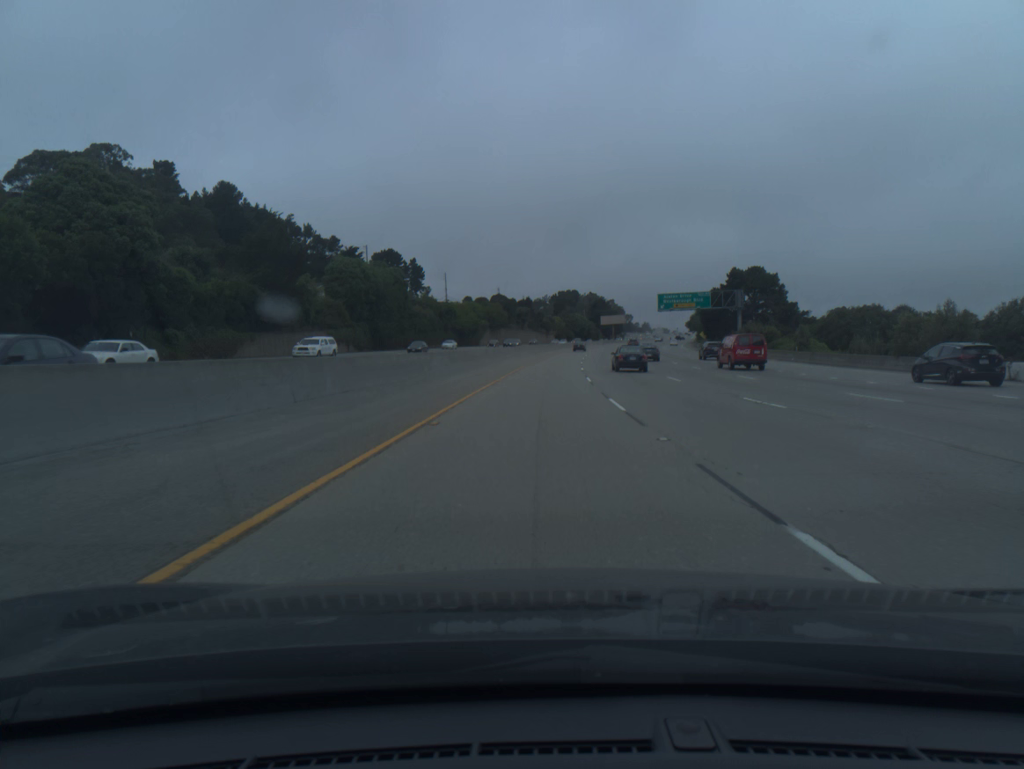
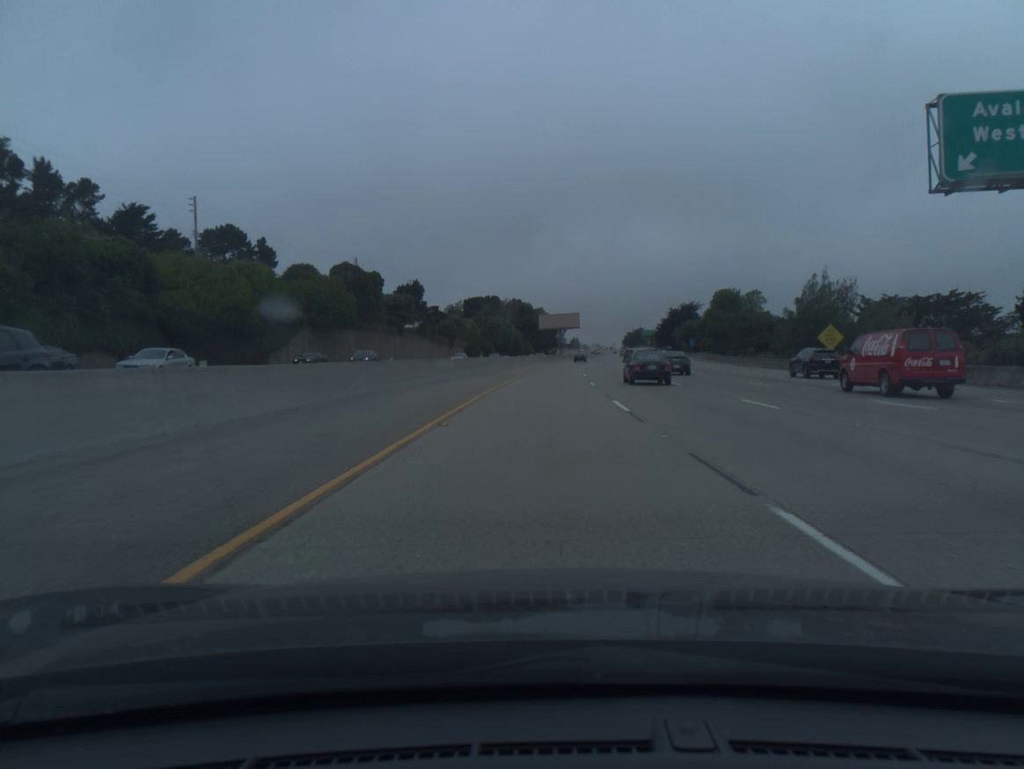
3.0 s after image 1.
(+4.6, +101.5) m; +6°
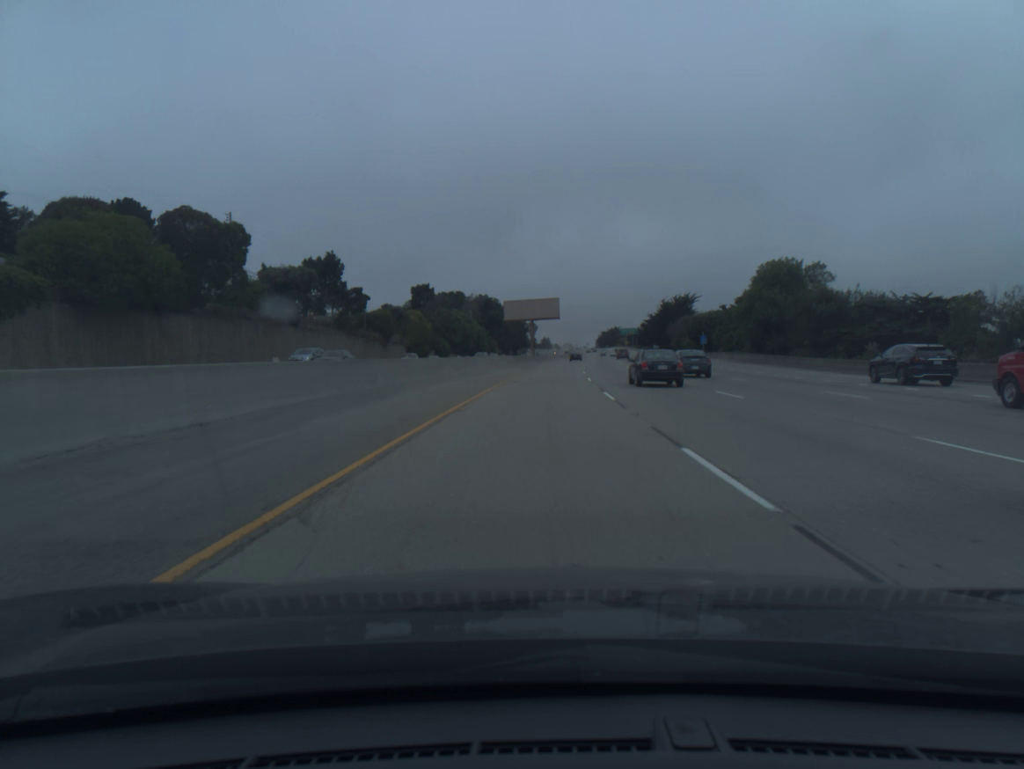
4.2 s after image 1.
(+0.8, +40.6) m; +2°
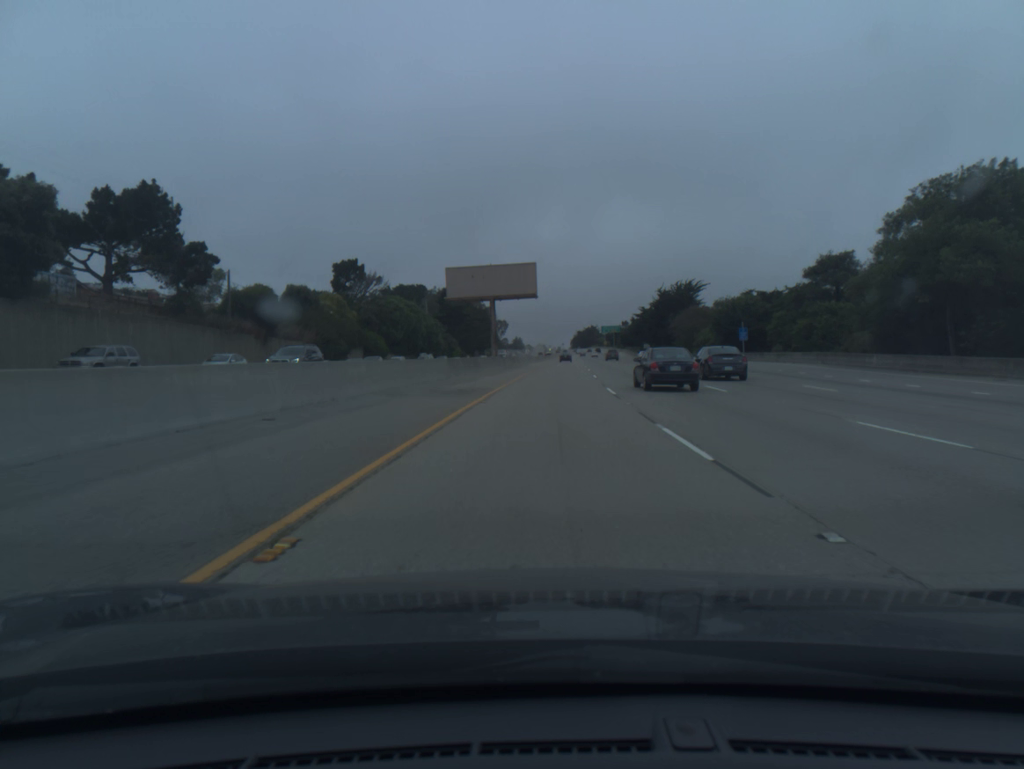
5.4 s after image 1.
(+0.7, +40.7) m; +2°
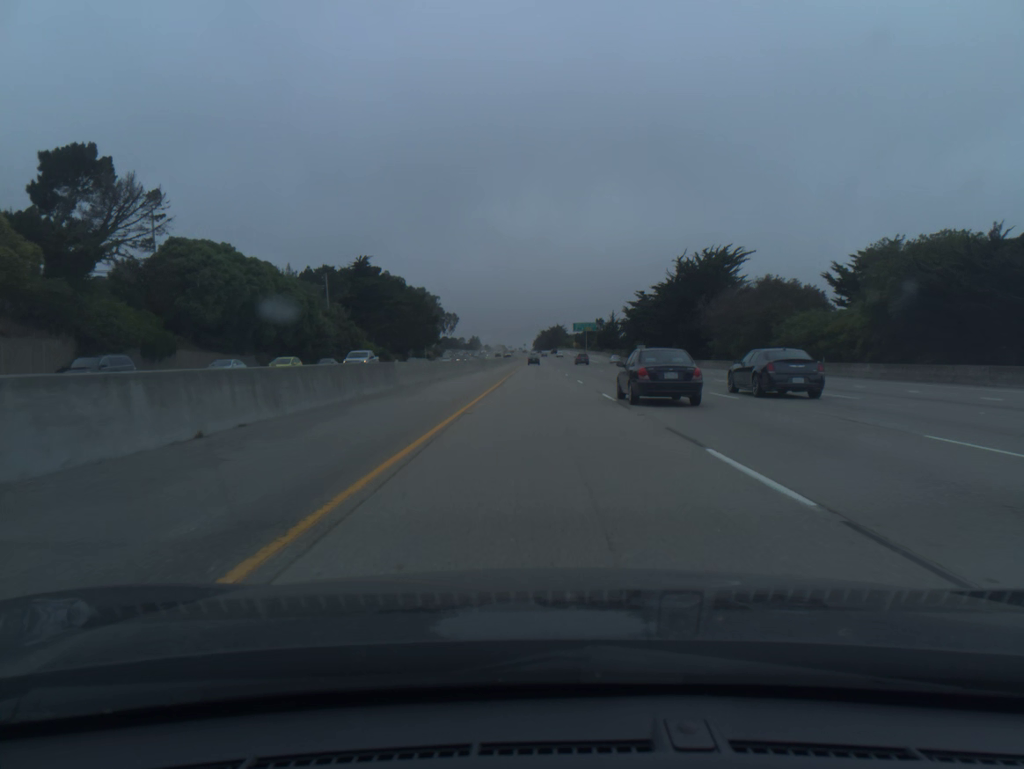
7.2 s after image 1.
(+1.7, +61.3) m; +3°
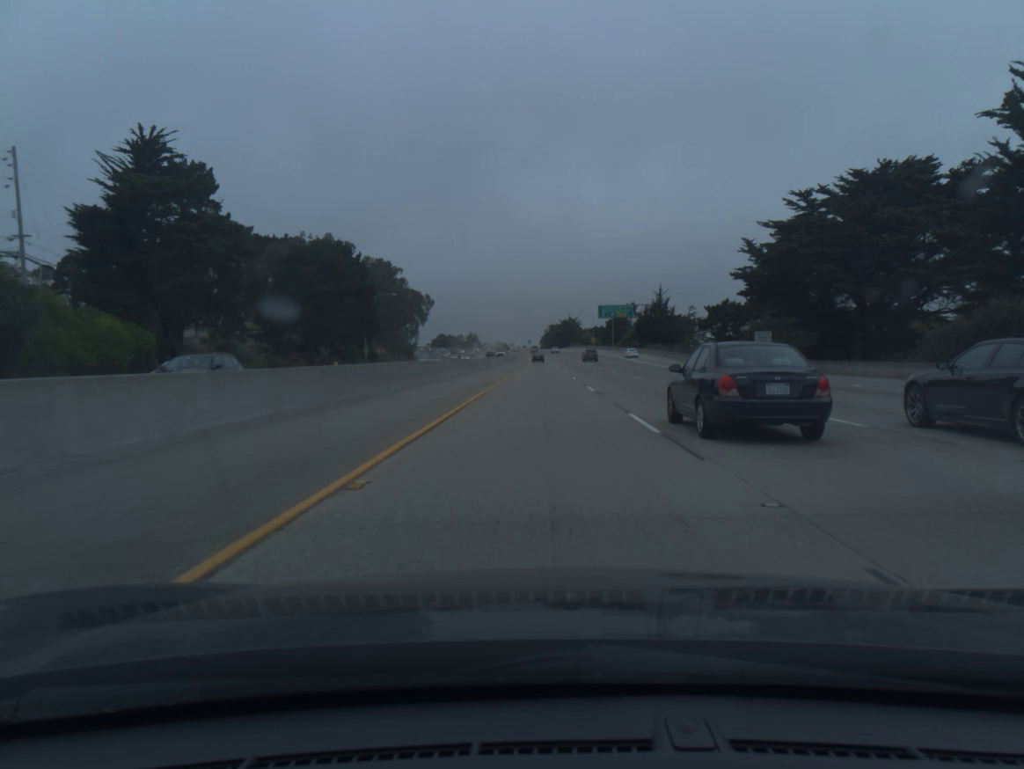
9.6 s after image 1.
(+0.1, +82.0) m; 0°
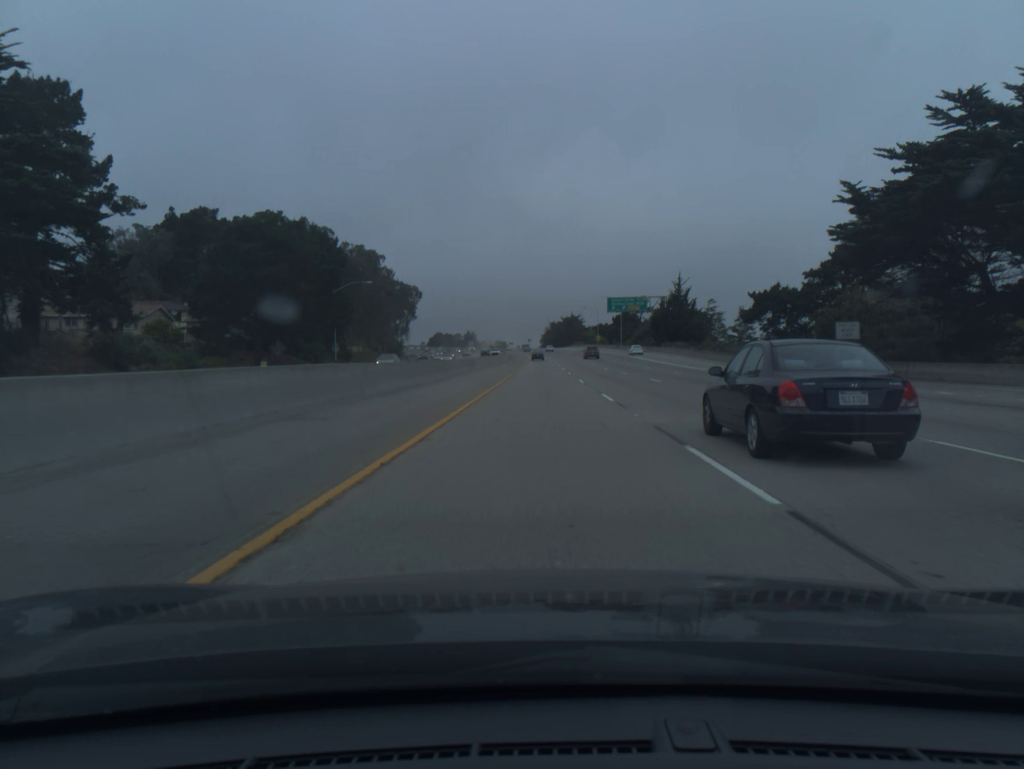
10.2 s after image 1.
(0.0, +20.5) m; 0°
